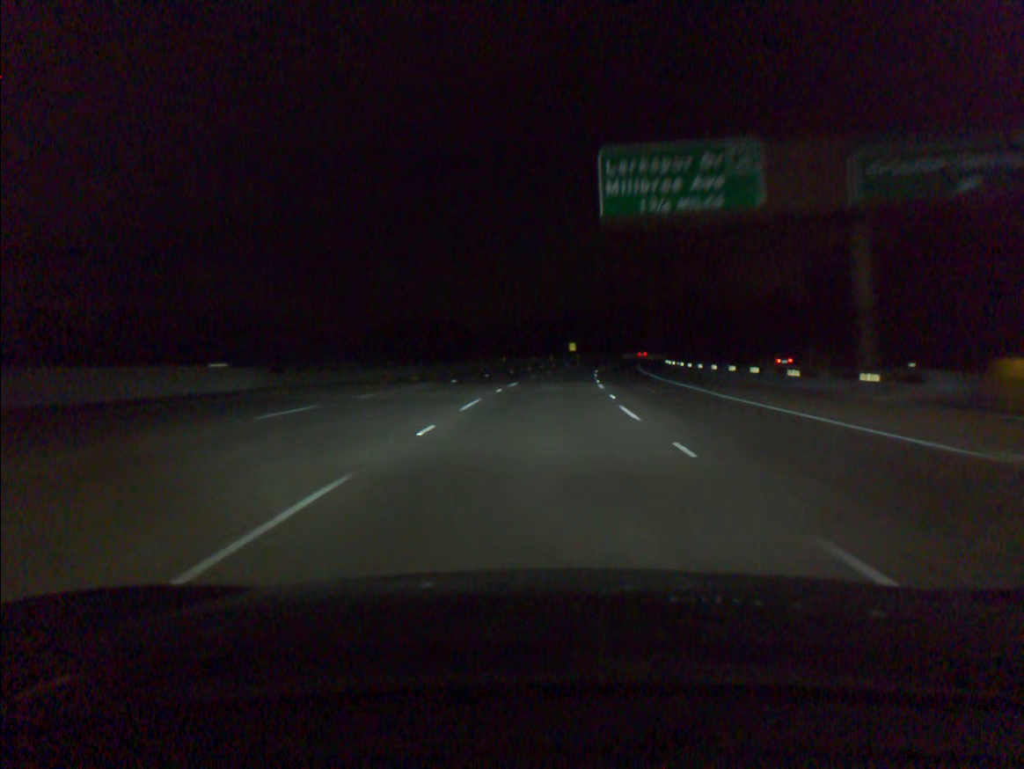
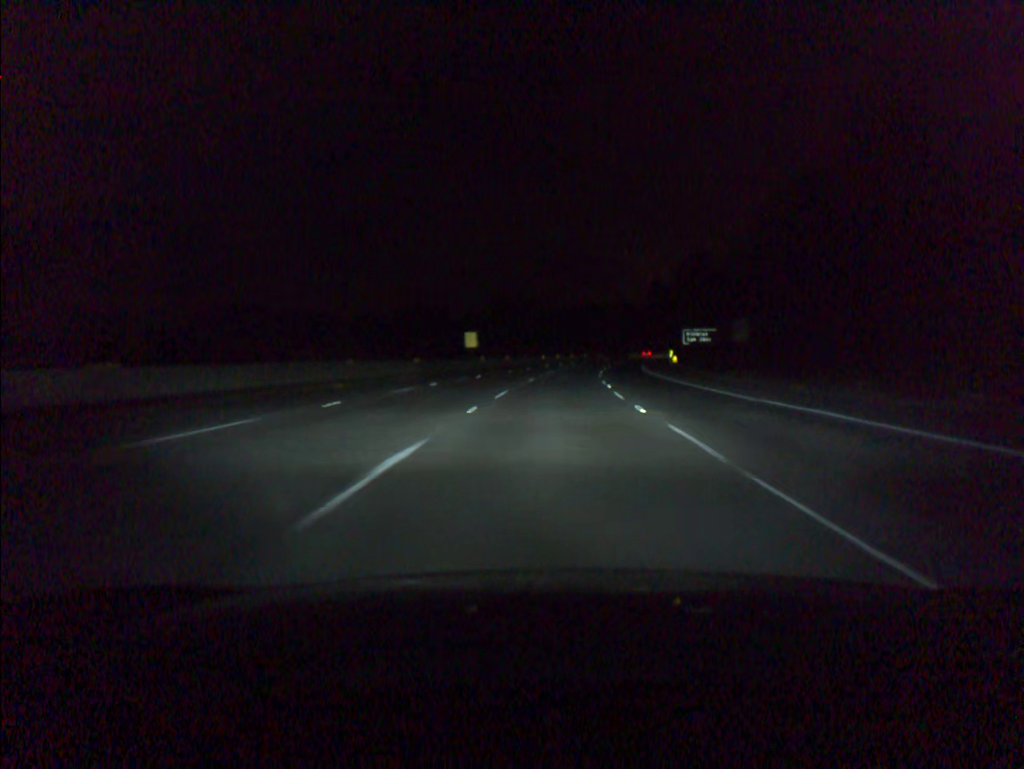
(+4.5, +83.5) m; +7°
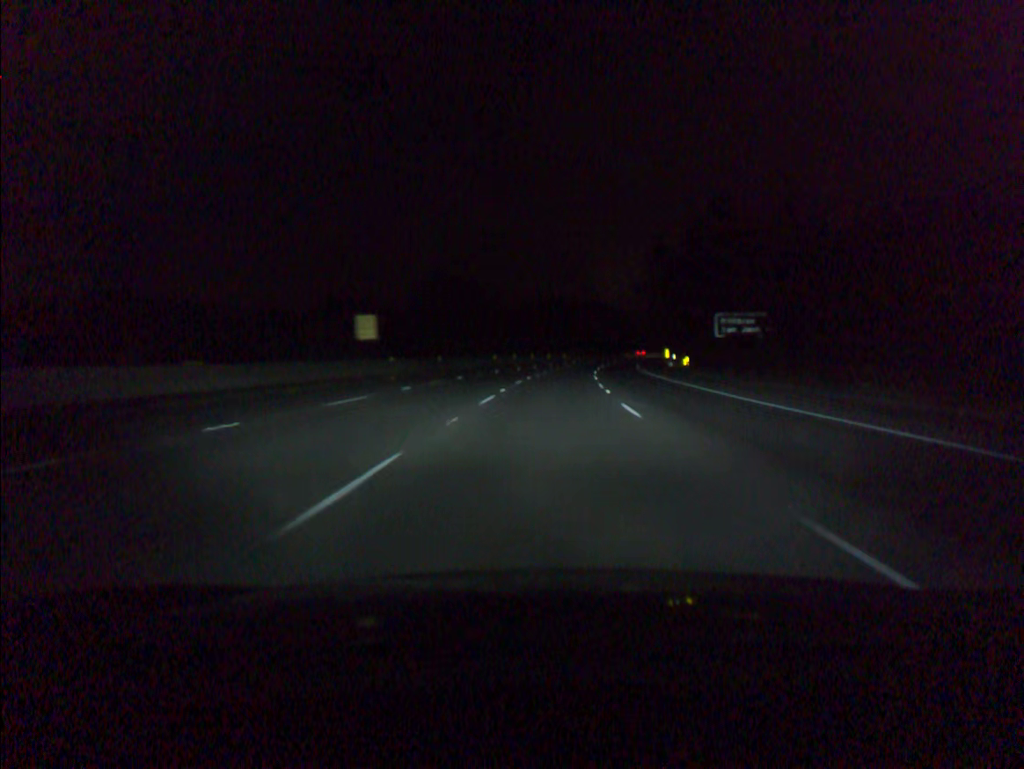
(+0.9, +33.5) m; +3°
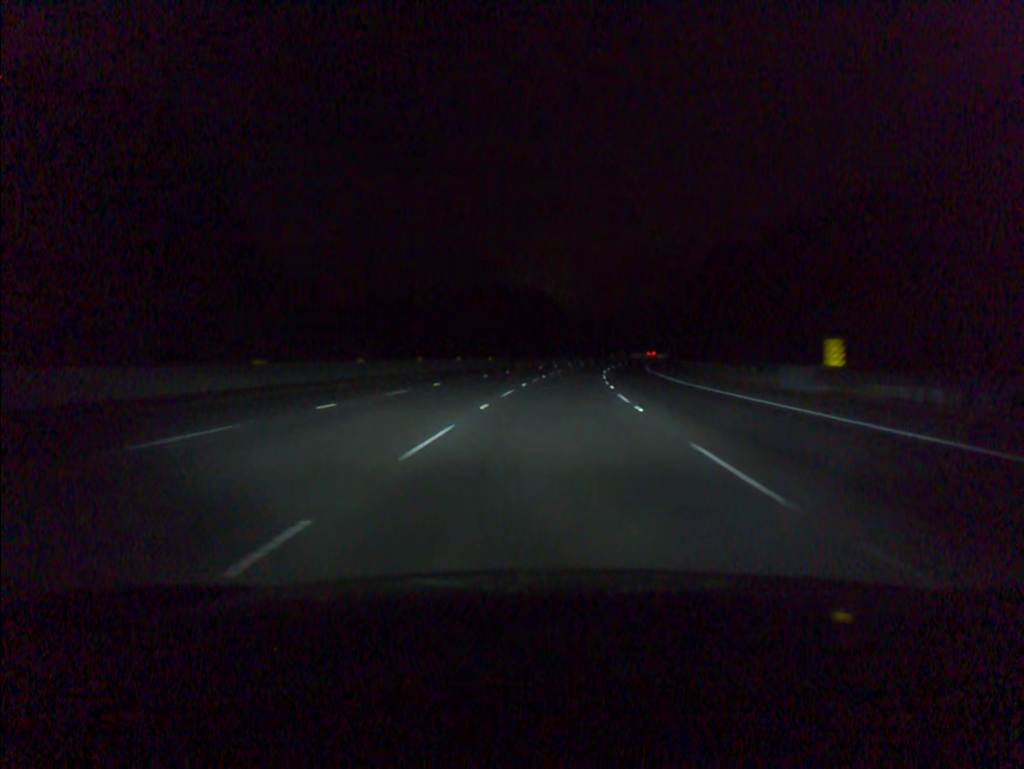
(+2.9, +67.1) m; +5°
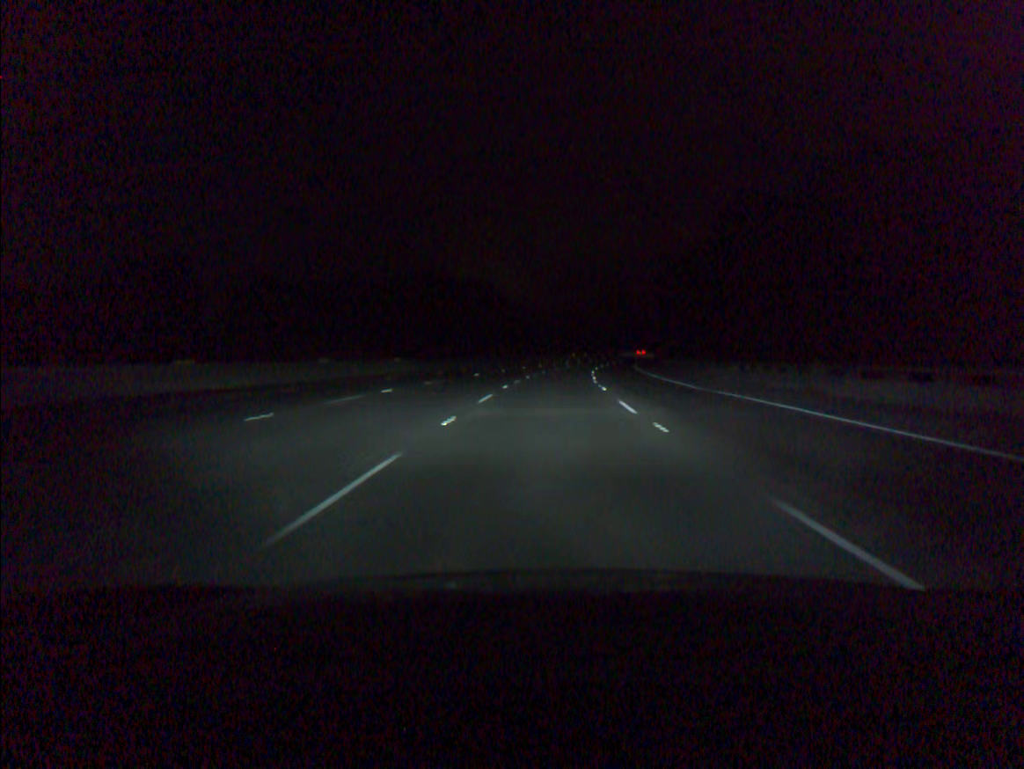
(+1.0, +33.5) m; +4°
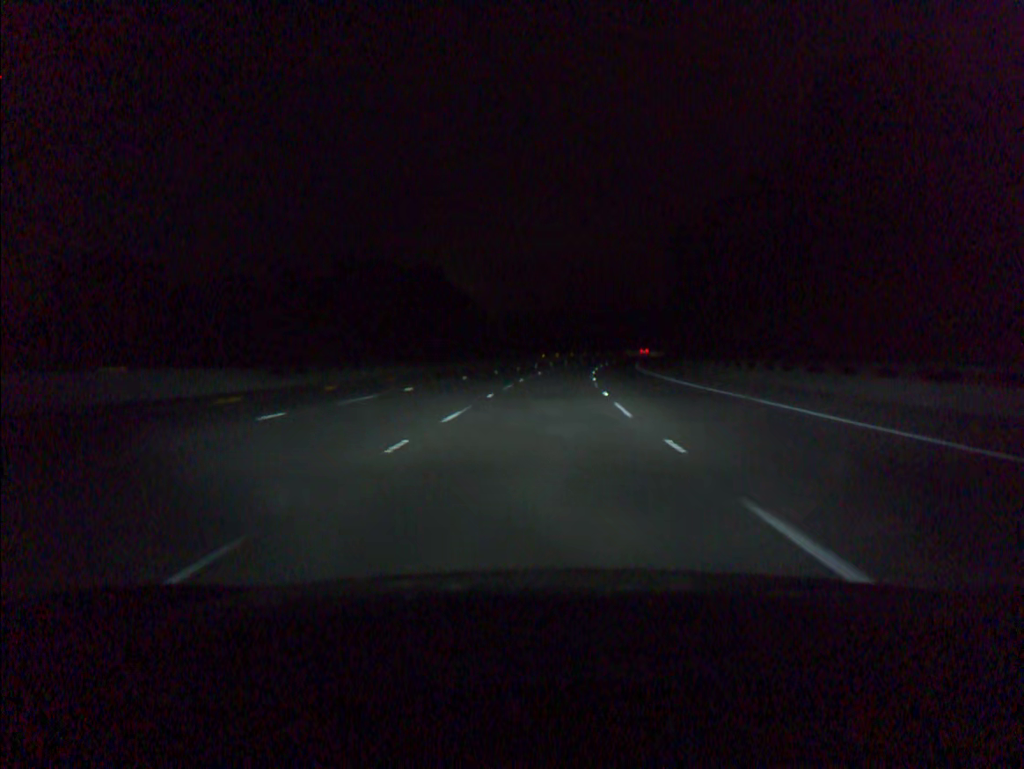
(+0.8, +33.5) m; +3°
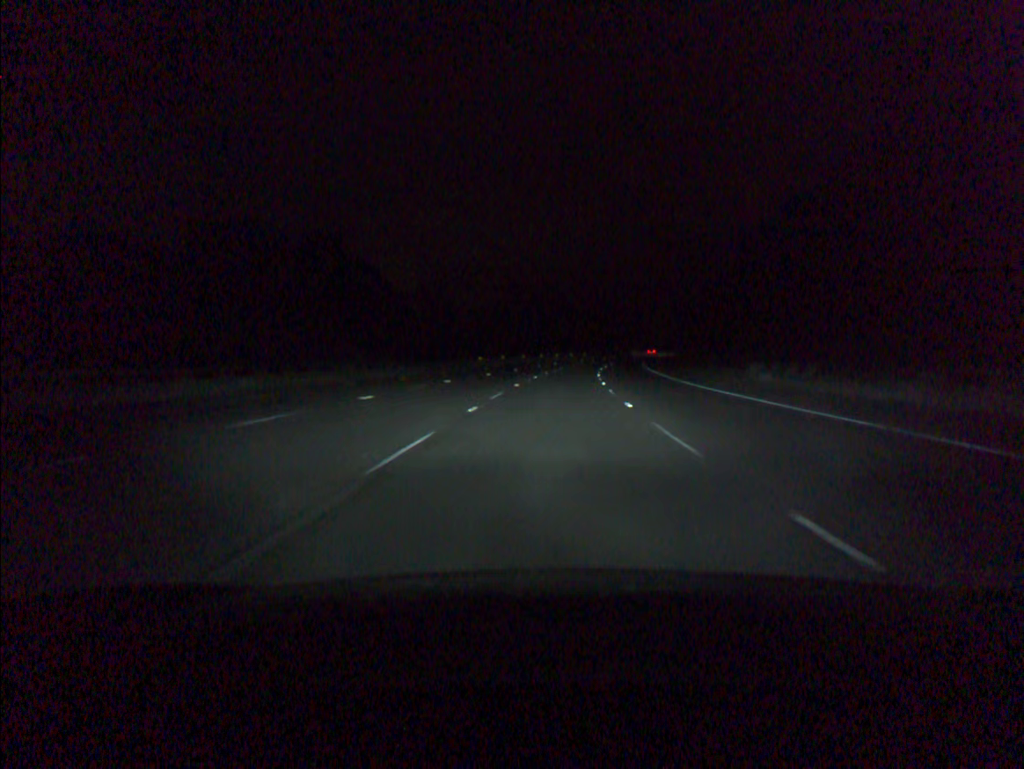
(+1.5, +50.3) m; +4°
